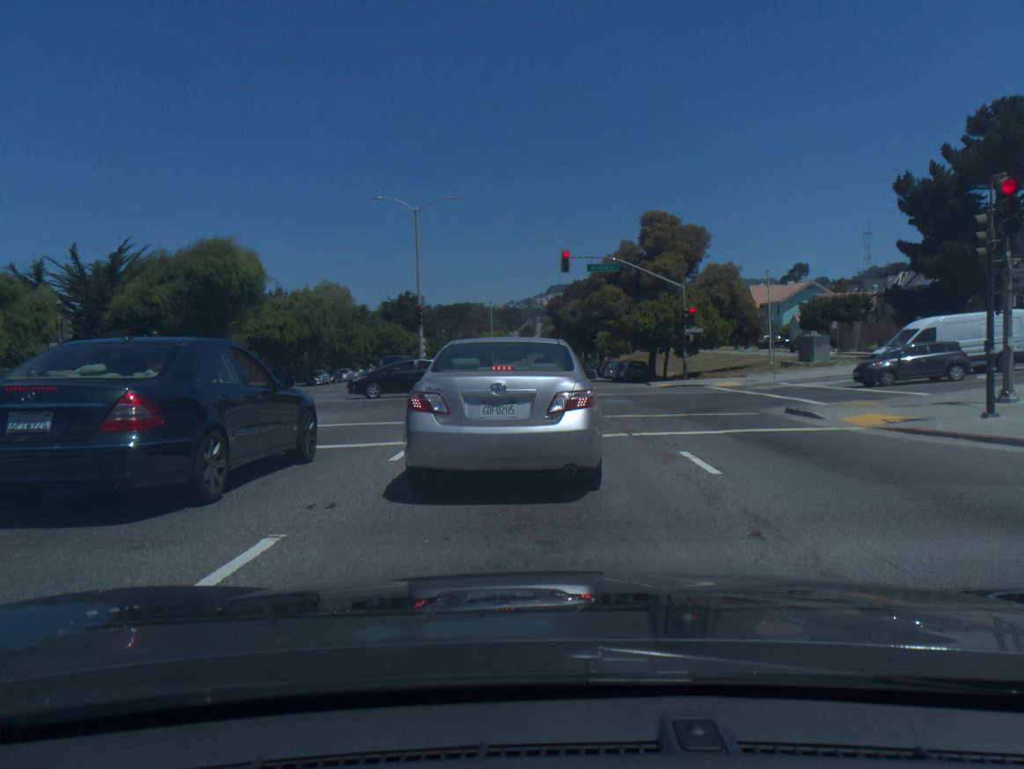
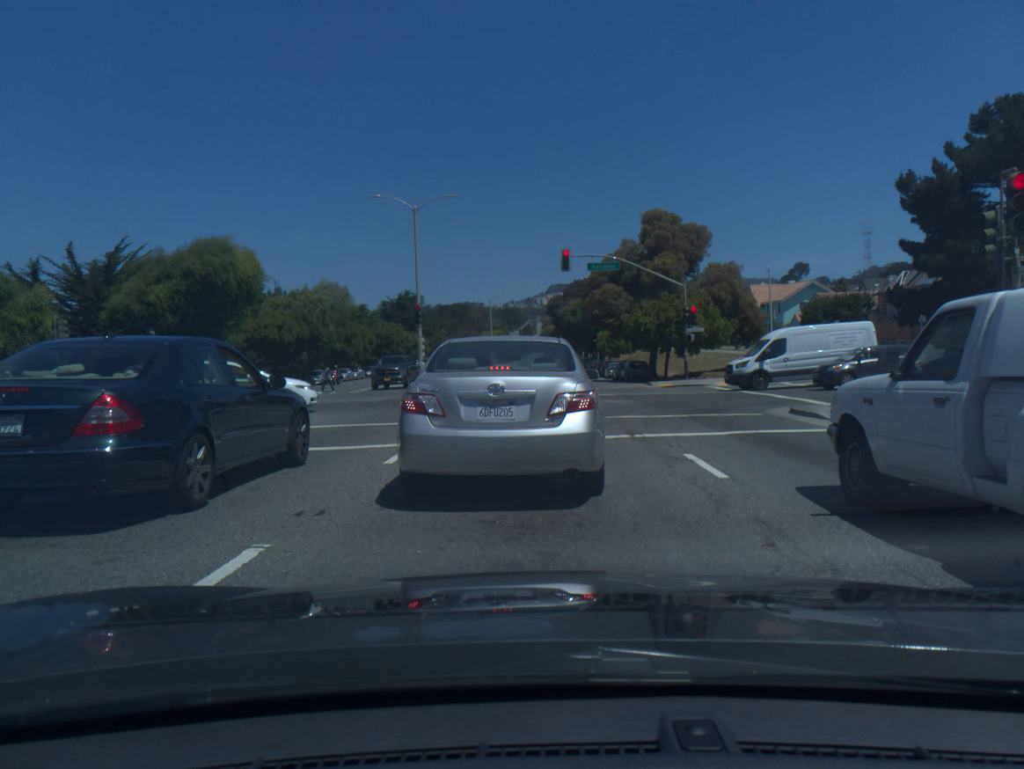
(0.0, +0.3) m; 0°
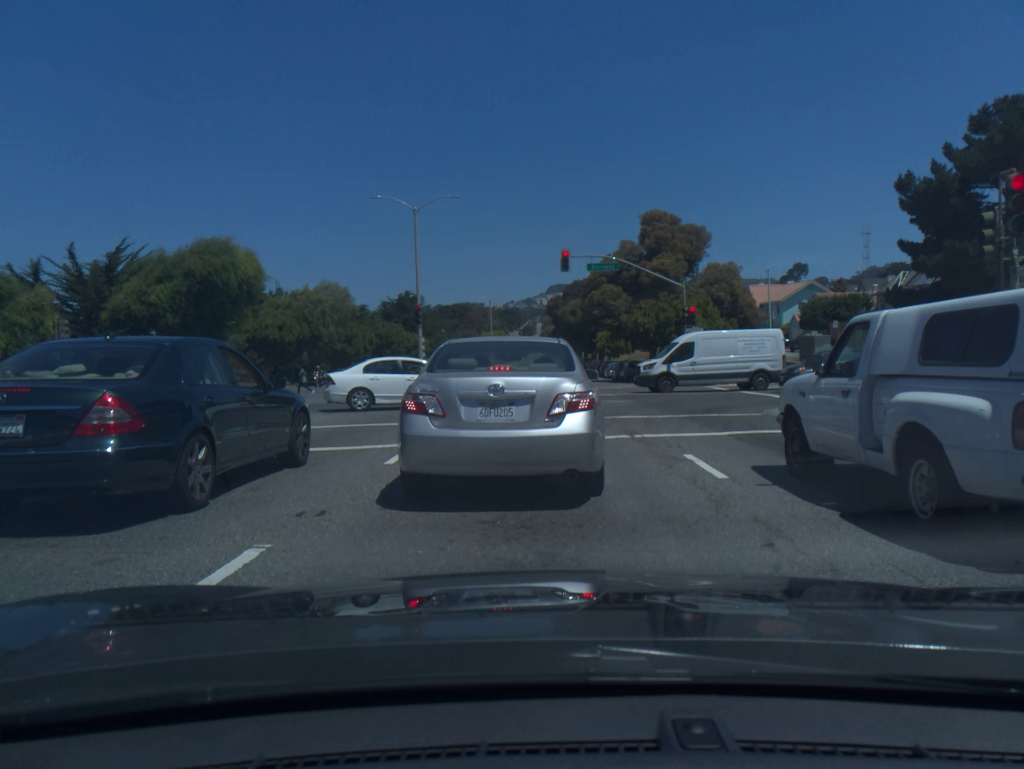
(0.0, 0.0) m; 0°
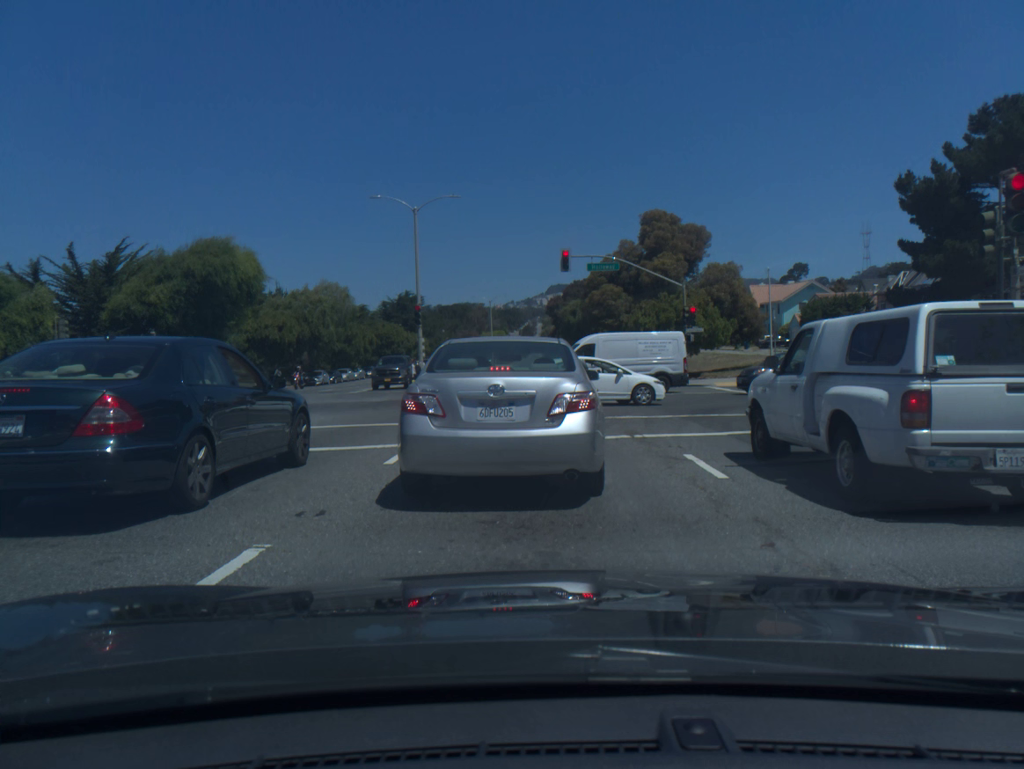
(0.0, 0.0) m; 0°
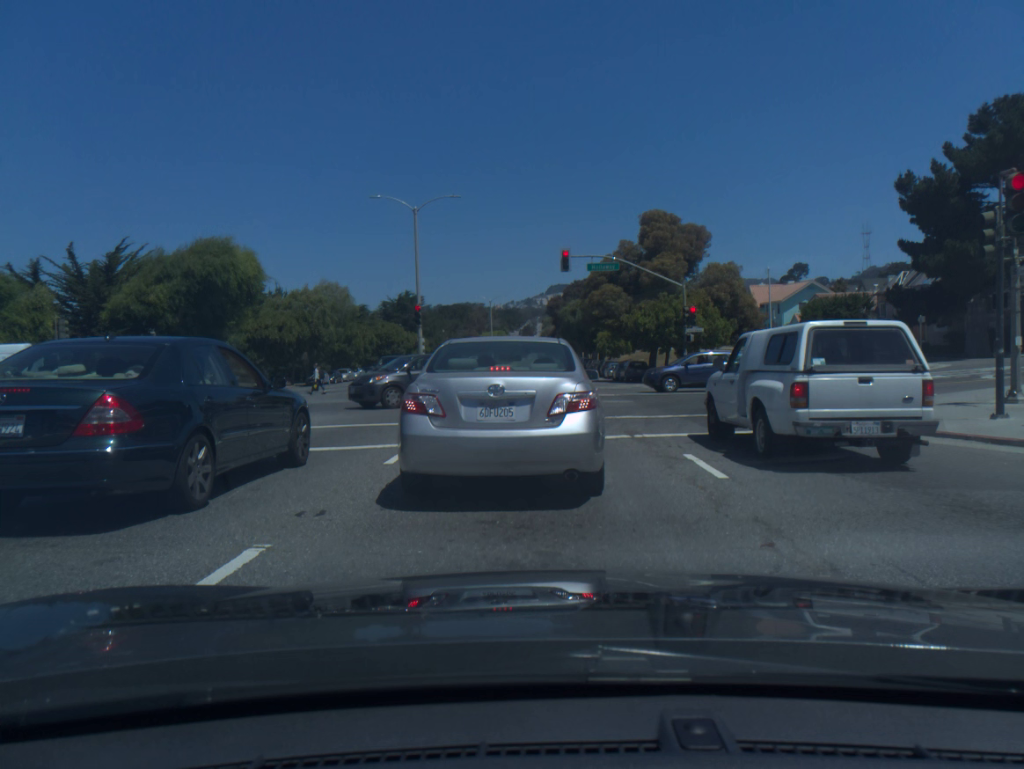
(0.0, 0.0) m; 0°
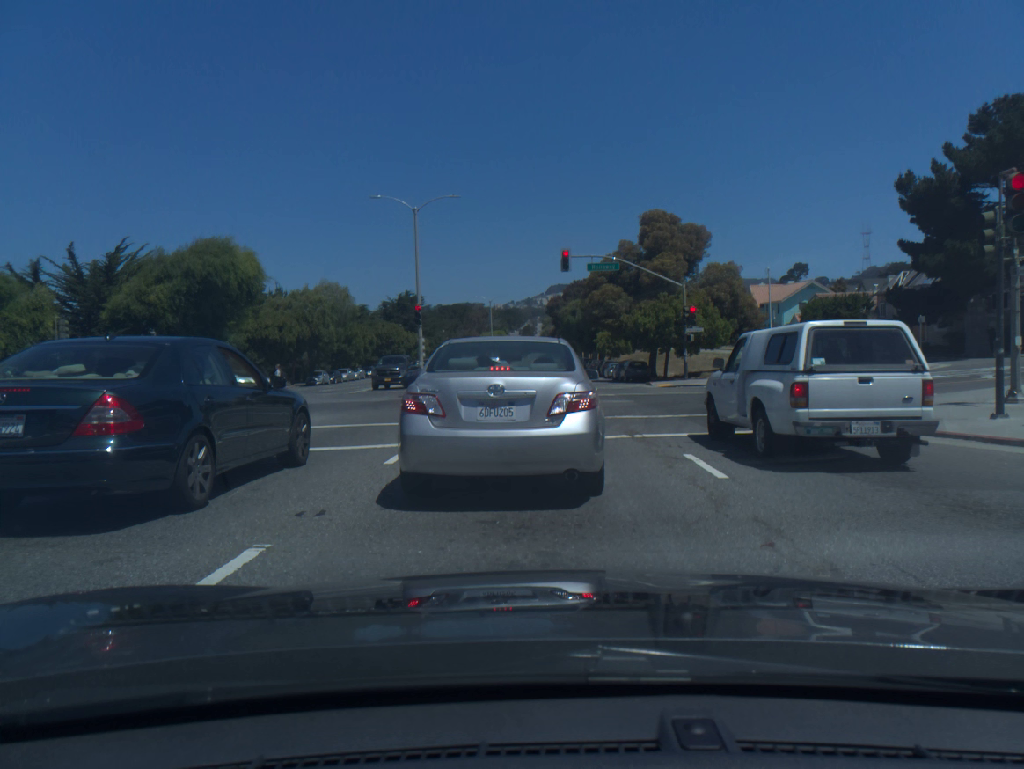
(0.0, 0.0) m; 0°
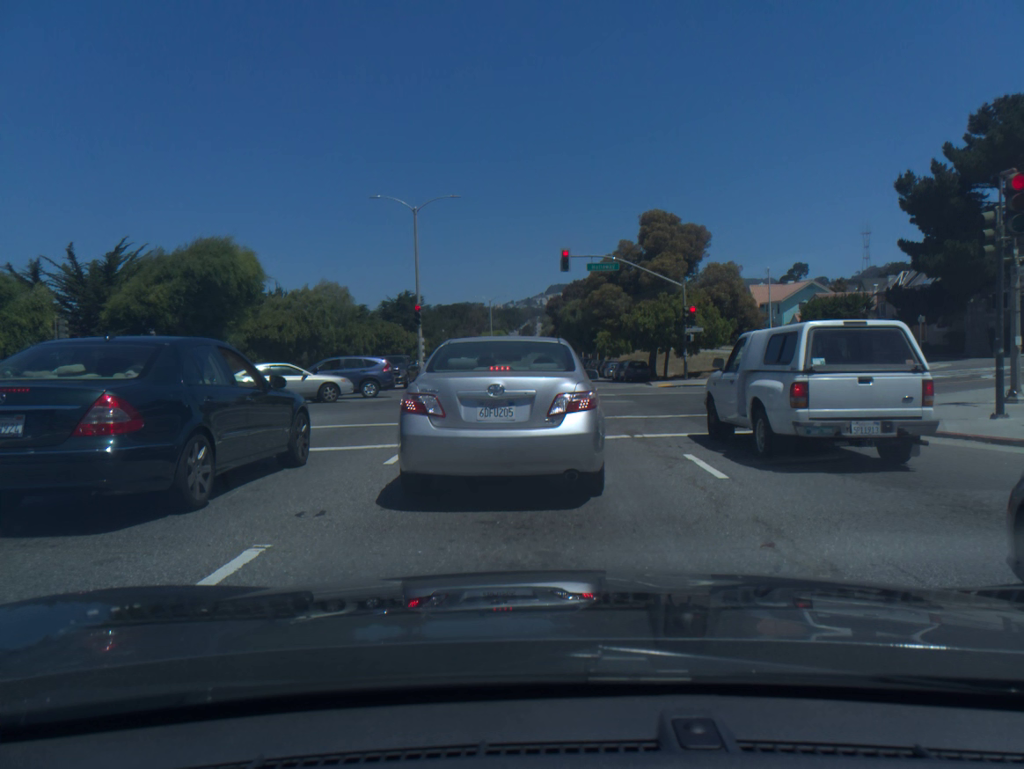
(0.0, 0.0) m; 0°
